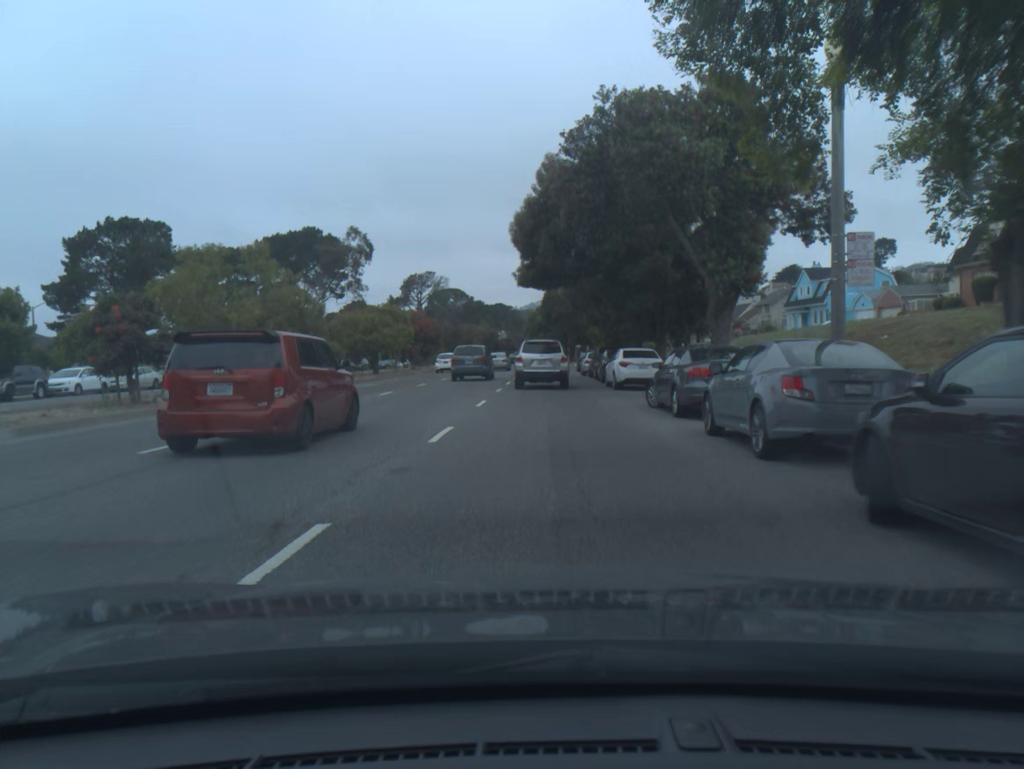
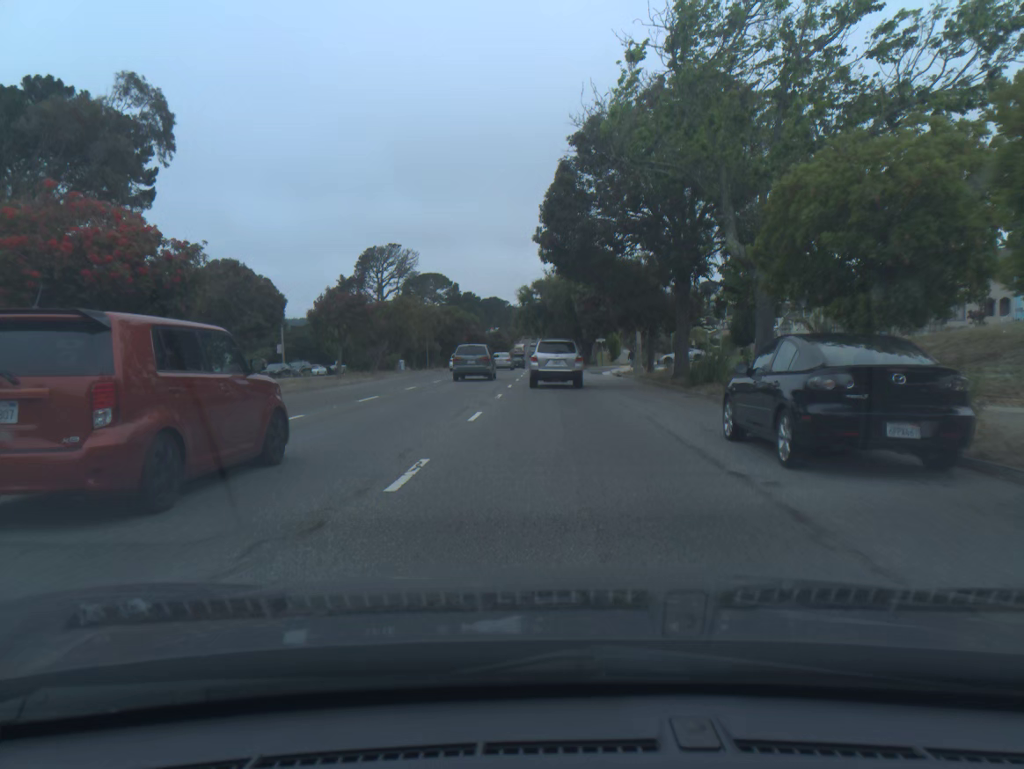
(0.0, +47.6) m; 0°
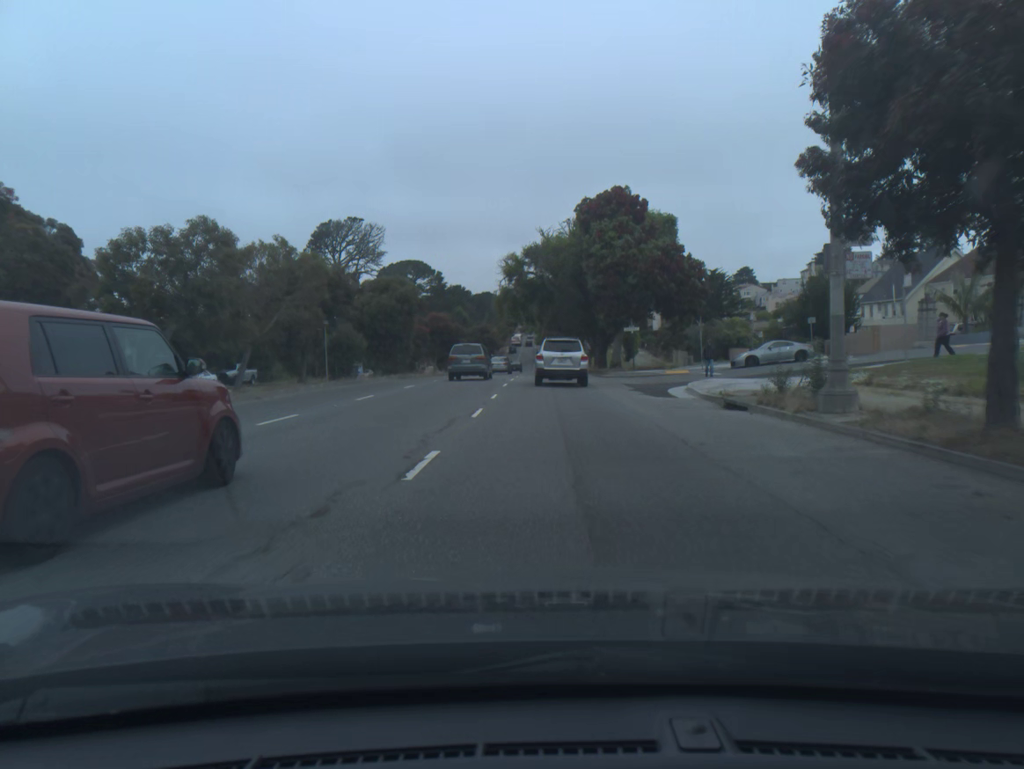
(+0.1, +29.1) m; 0°
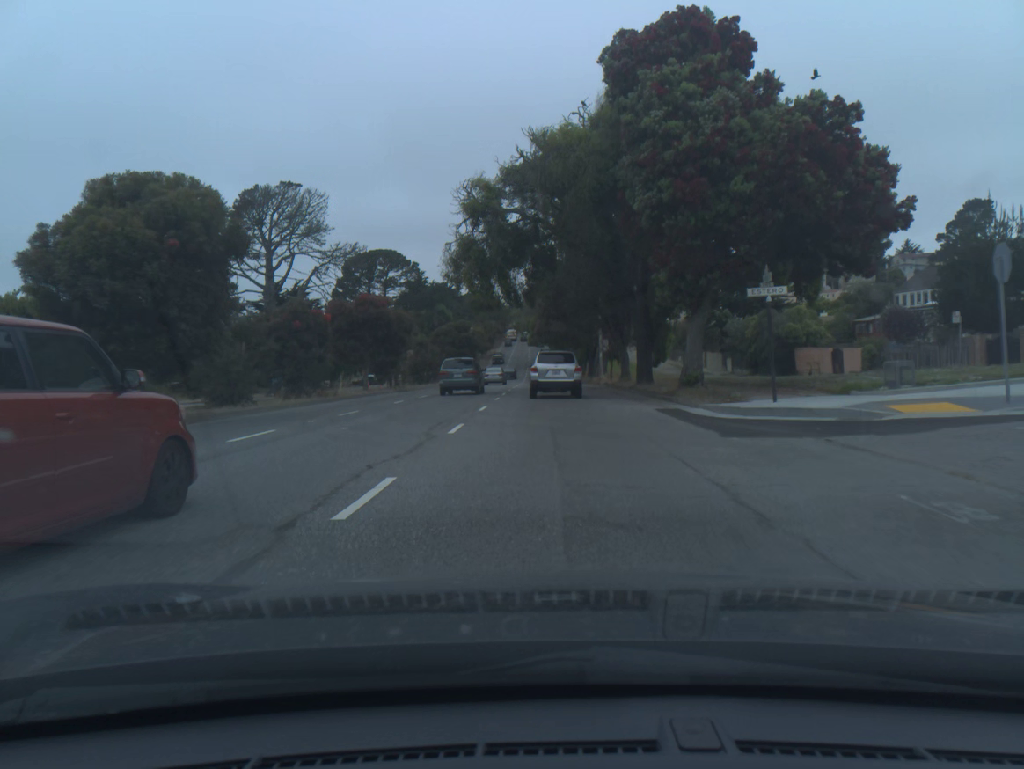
(+0.1, +29.6) m; 0°
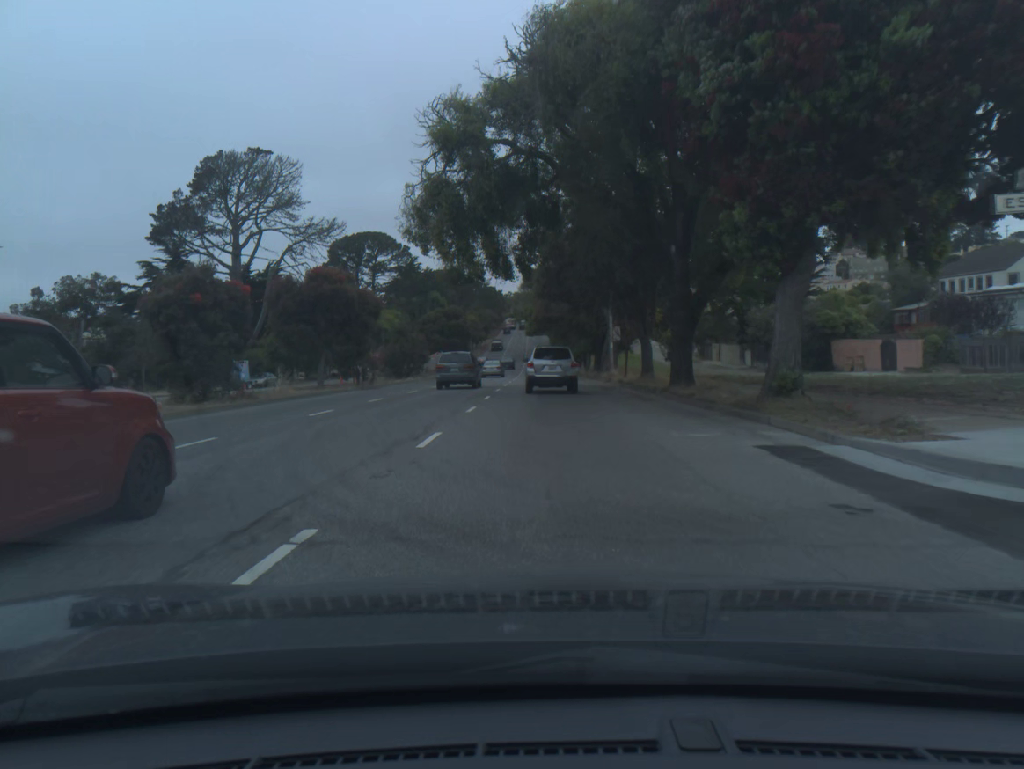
(0.0, +10.0) m; 0°
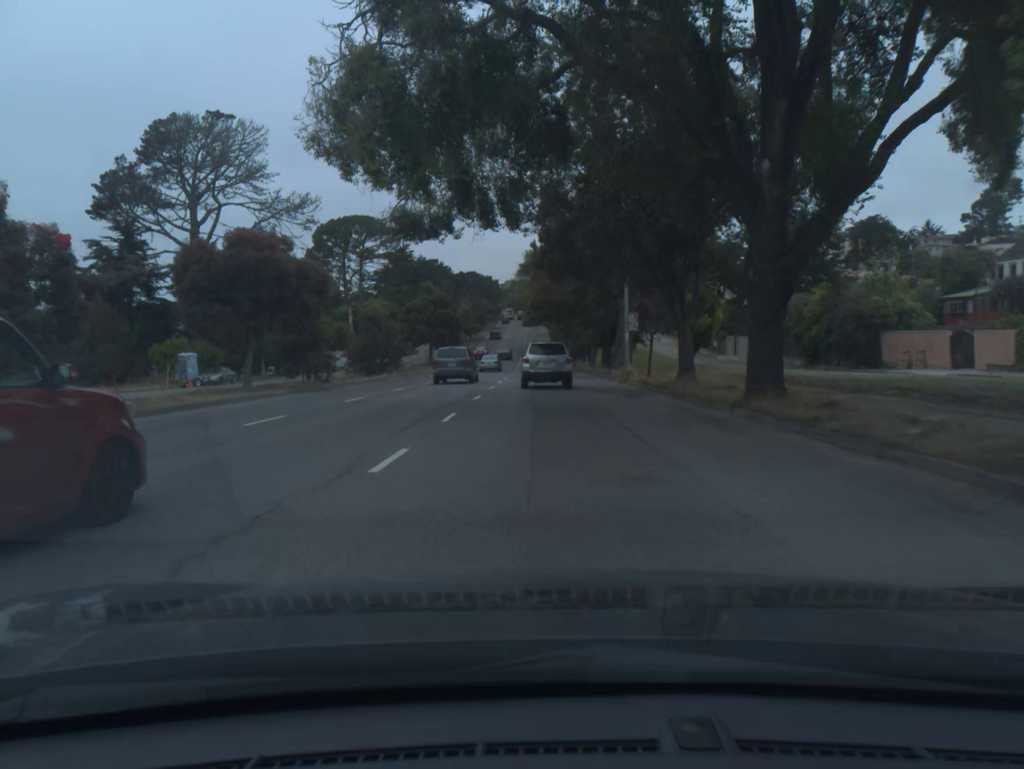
(0.0, +10.2) m; 0°
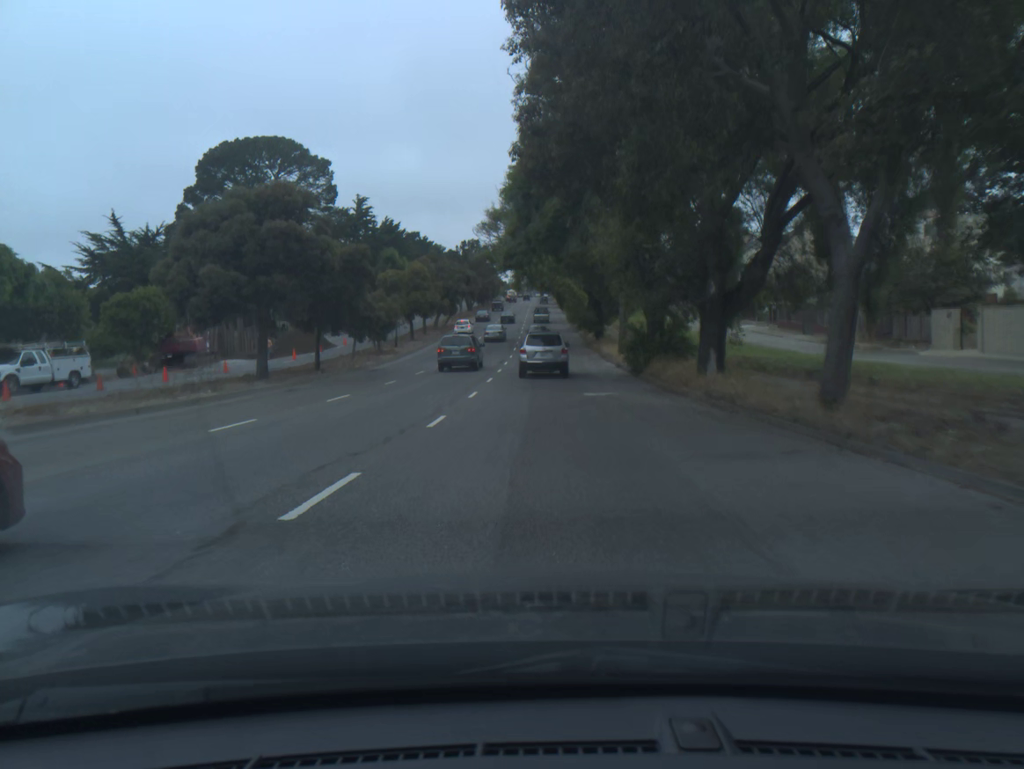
(-0.3, +52.0) m; 0°
